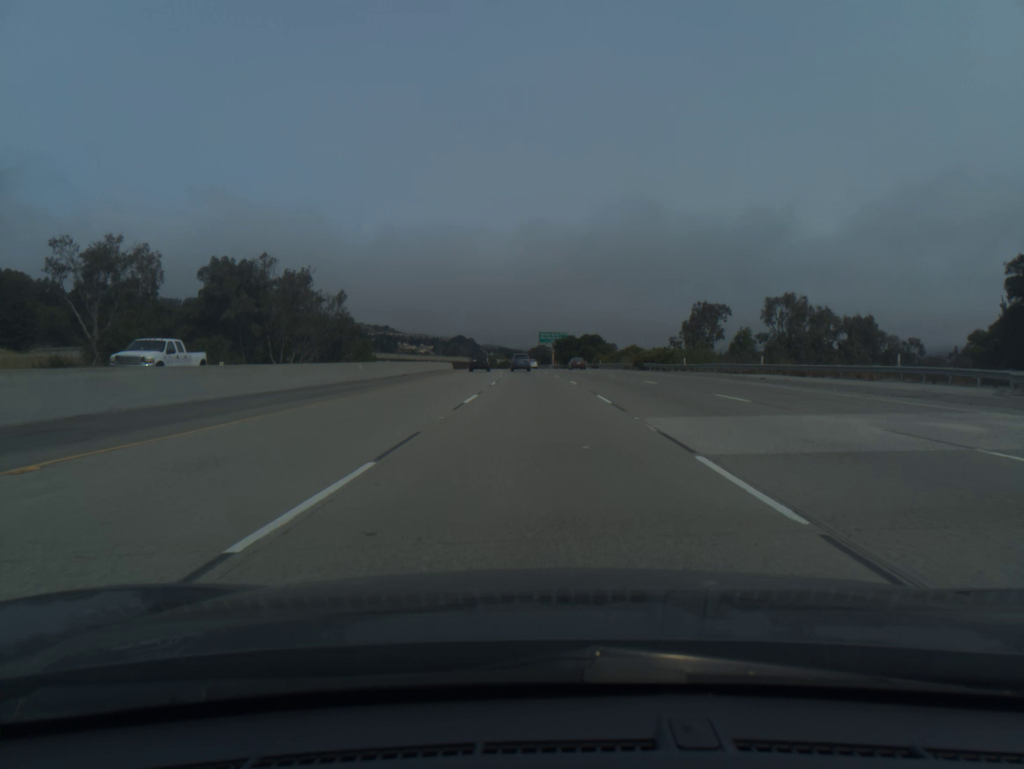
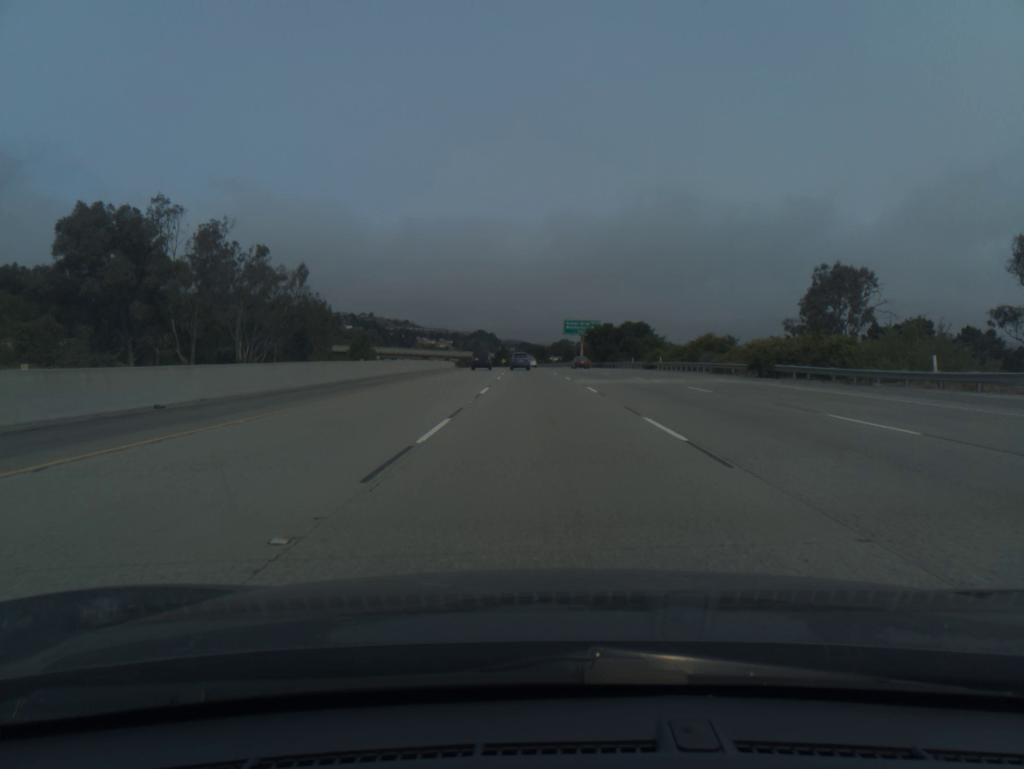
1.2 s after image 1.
(-0.5, +38.4) m; -2°
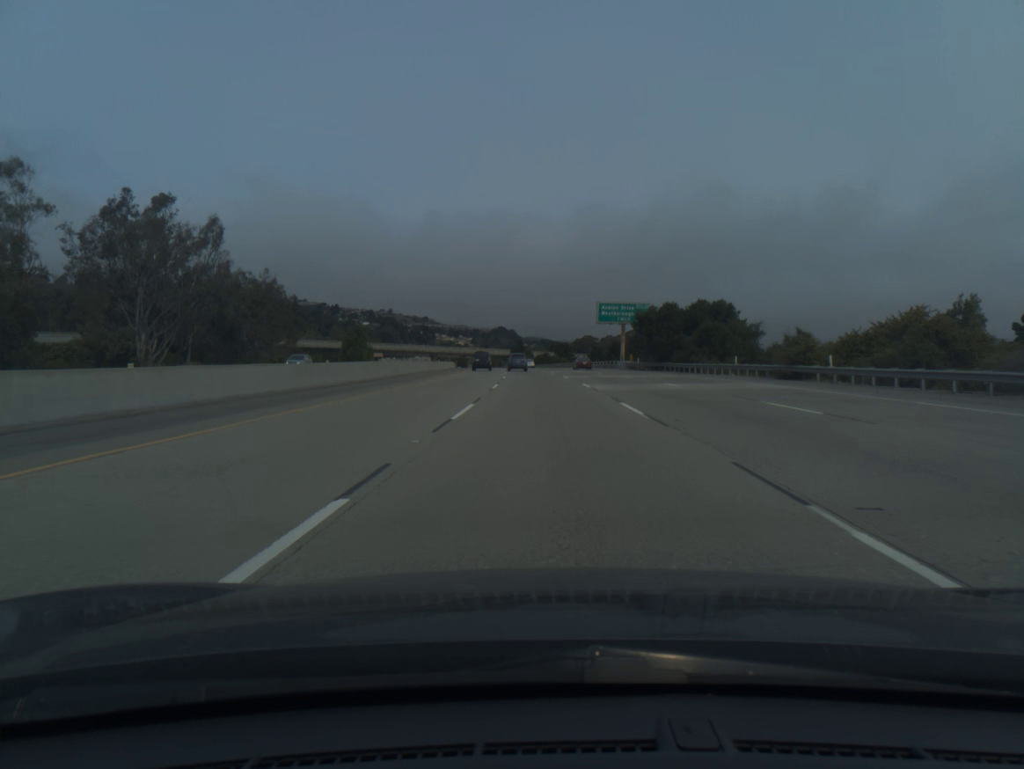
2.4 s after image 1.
(-0.5, +38.5) m; -2°
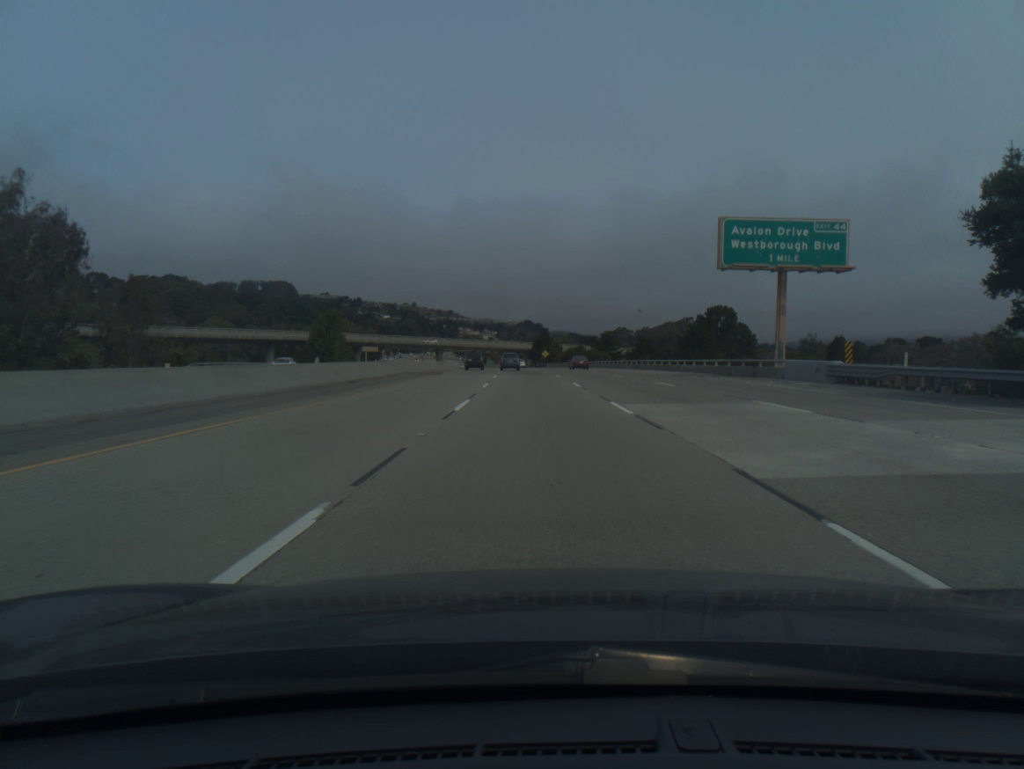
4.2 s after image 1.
(-0.9, +58.1) m; -2°
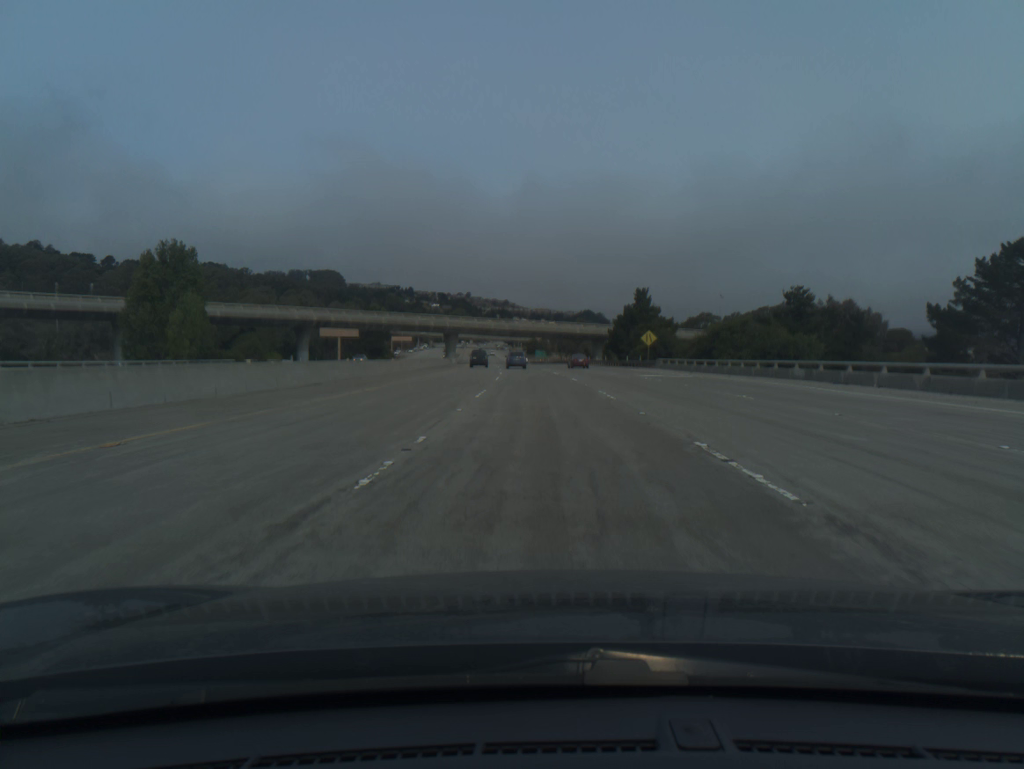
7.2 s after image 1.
(-3.8, +97.5) m; -4°
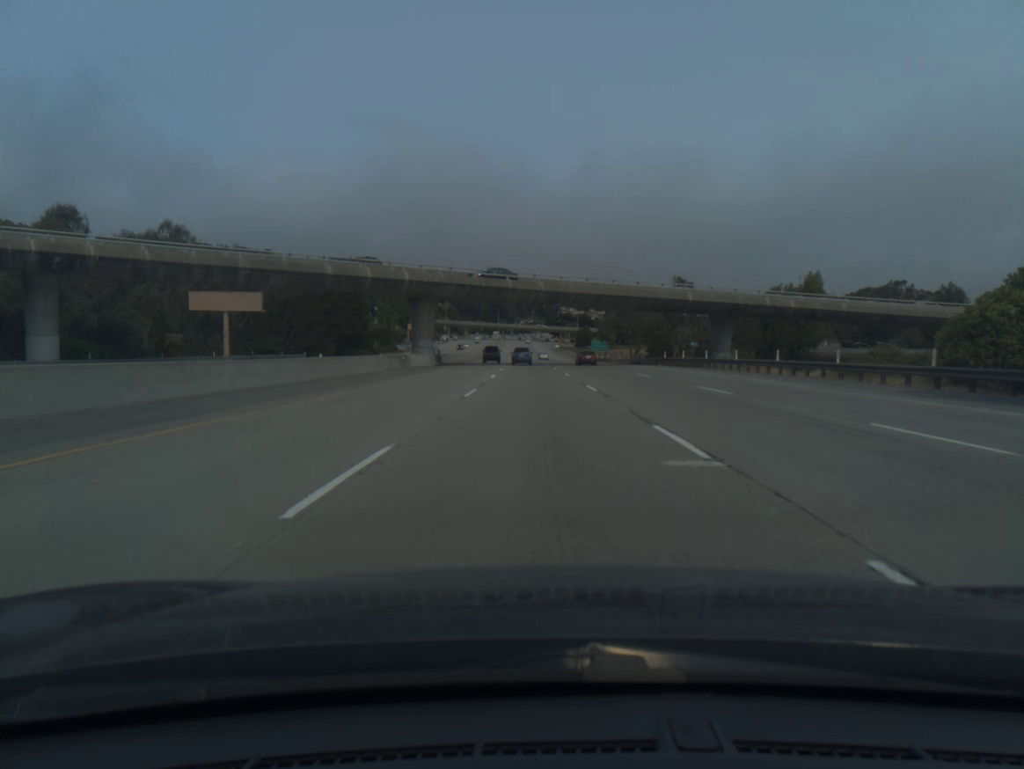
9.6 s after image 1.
(-2.2, +78.1) m; -3°
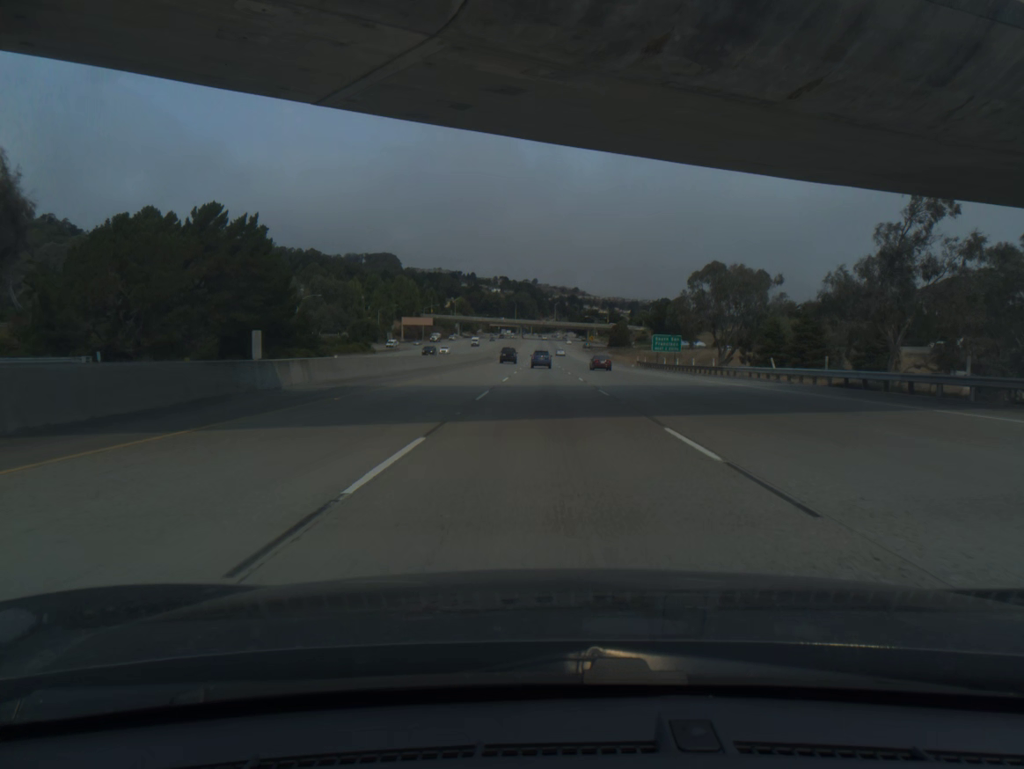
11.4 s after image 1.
(-1.1, +58.4) m; -2°
